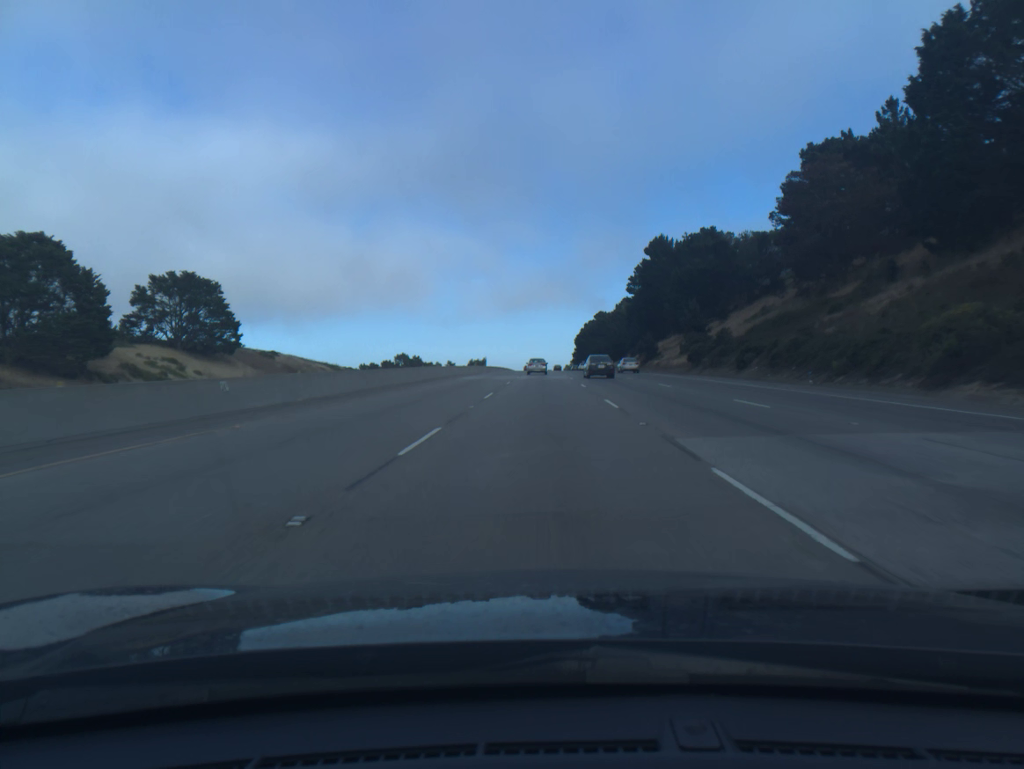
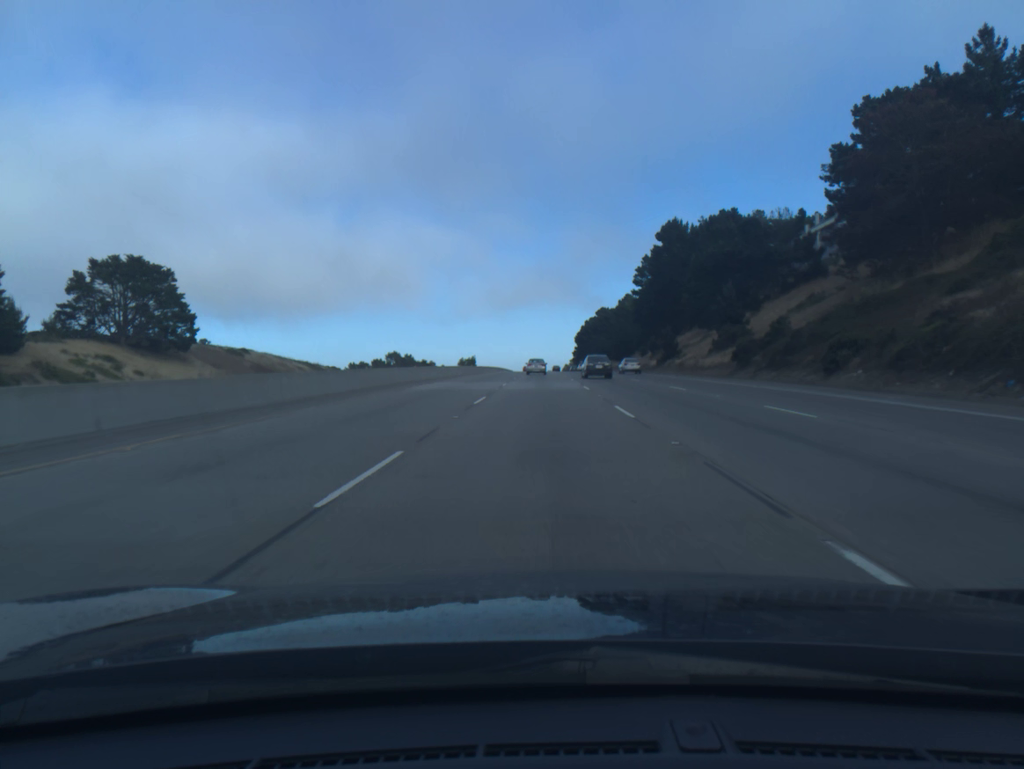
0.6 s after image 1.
(0.0, +18.1) m; 0°
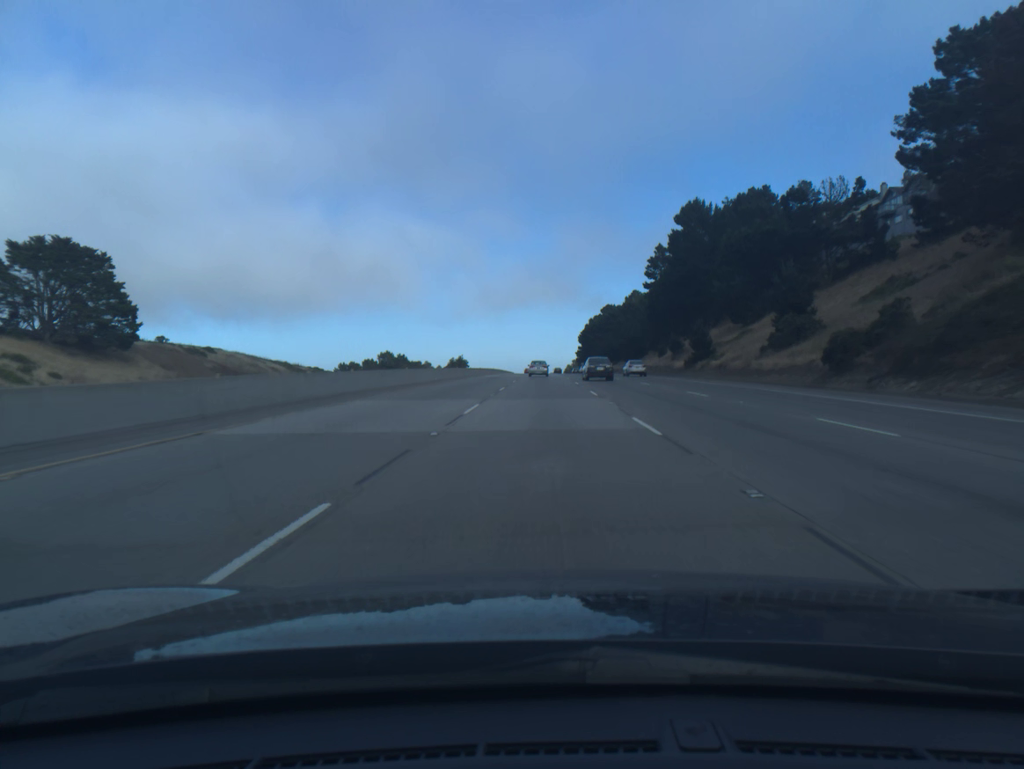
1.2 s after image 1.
(0.0, +18.1) m; 0°
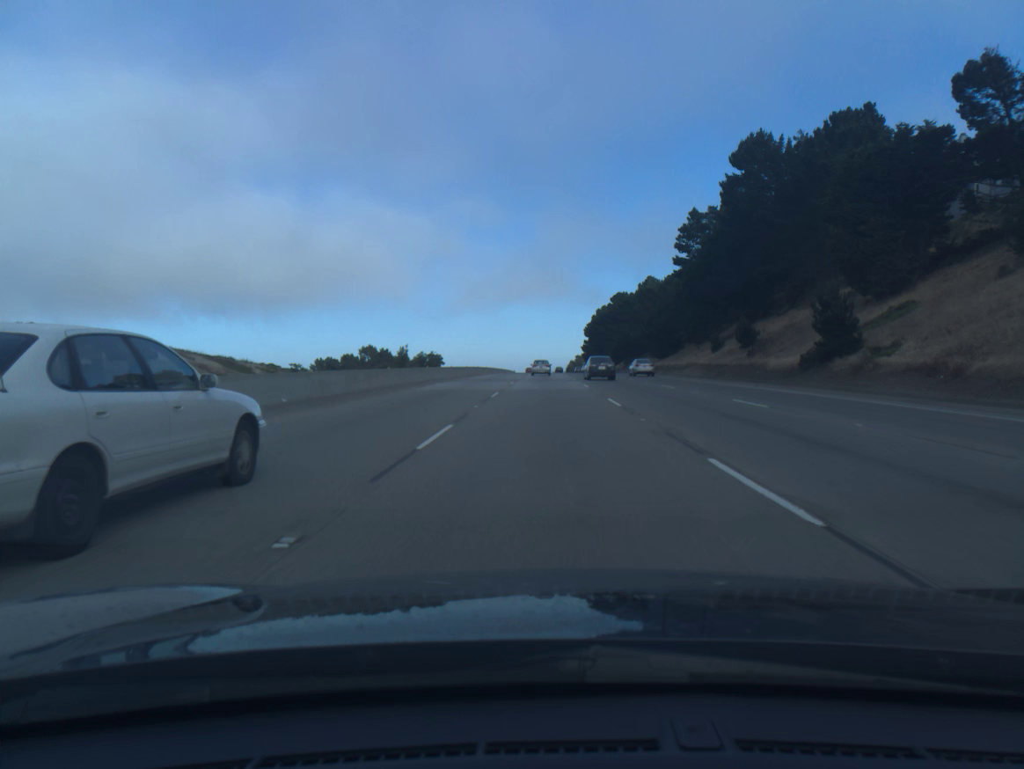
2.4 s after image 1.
(0.0, +36.2) m; 0°
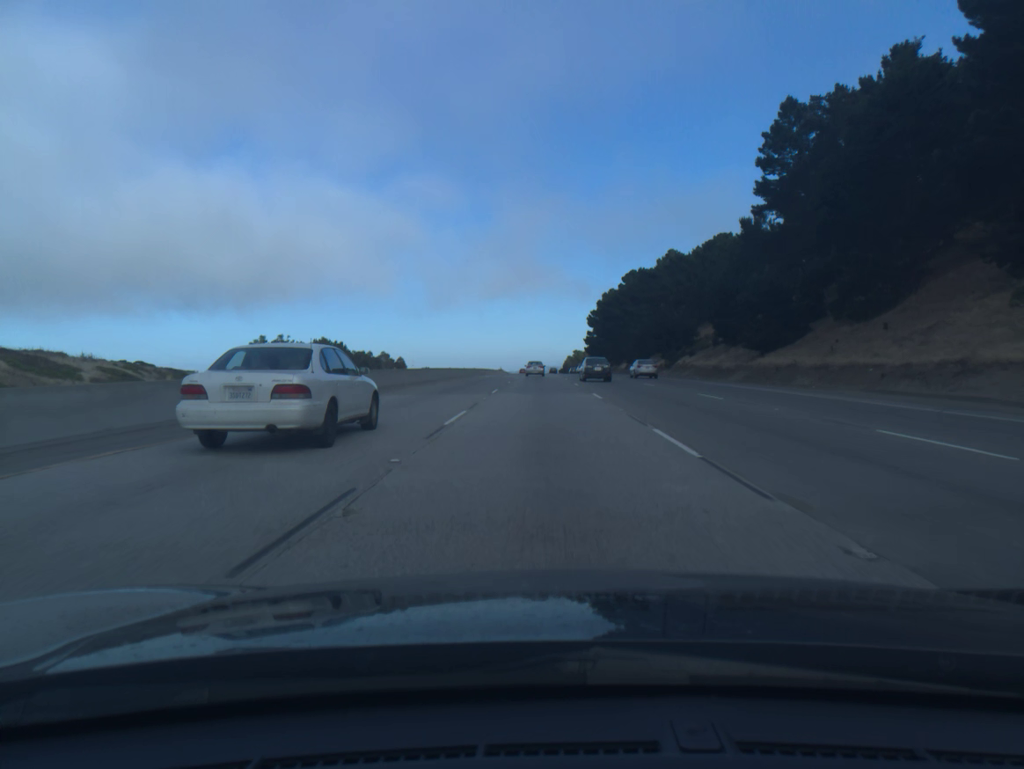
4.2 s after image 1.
(+0.2, +54.5) m; 0°
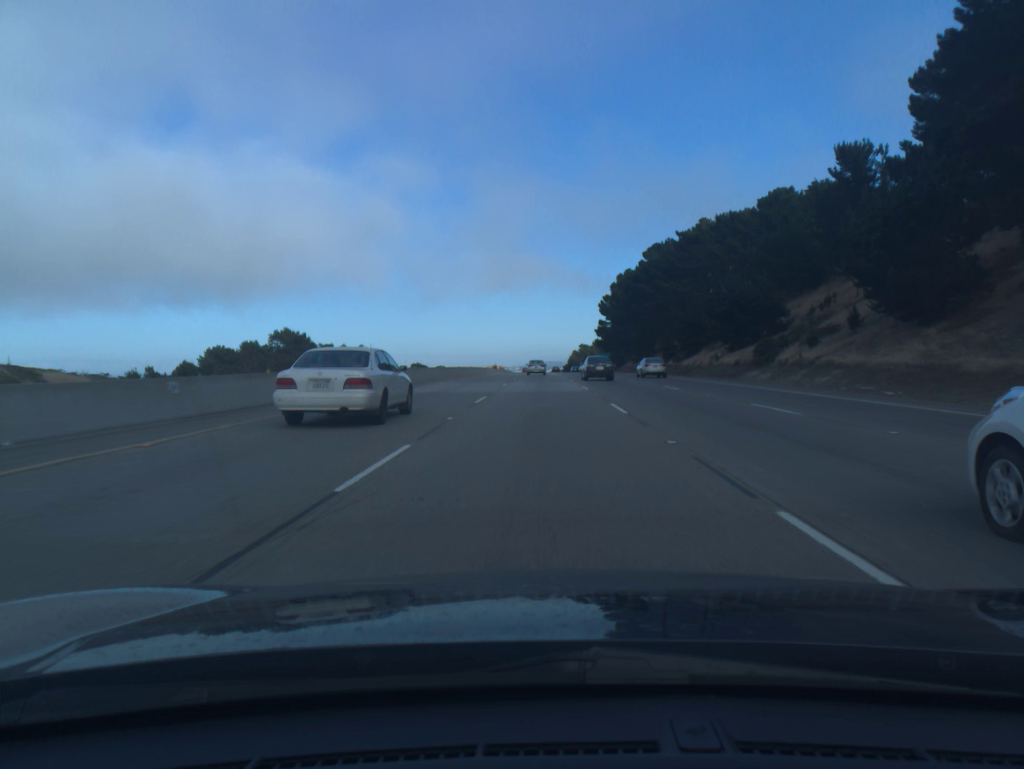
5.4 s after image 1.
(0.0, +36.5) m; 0°
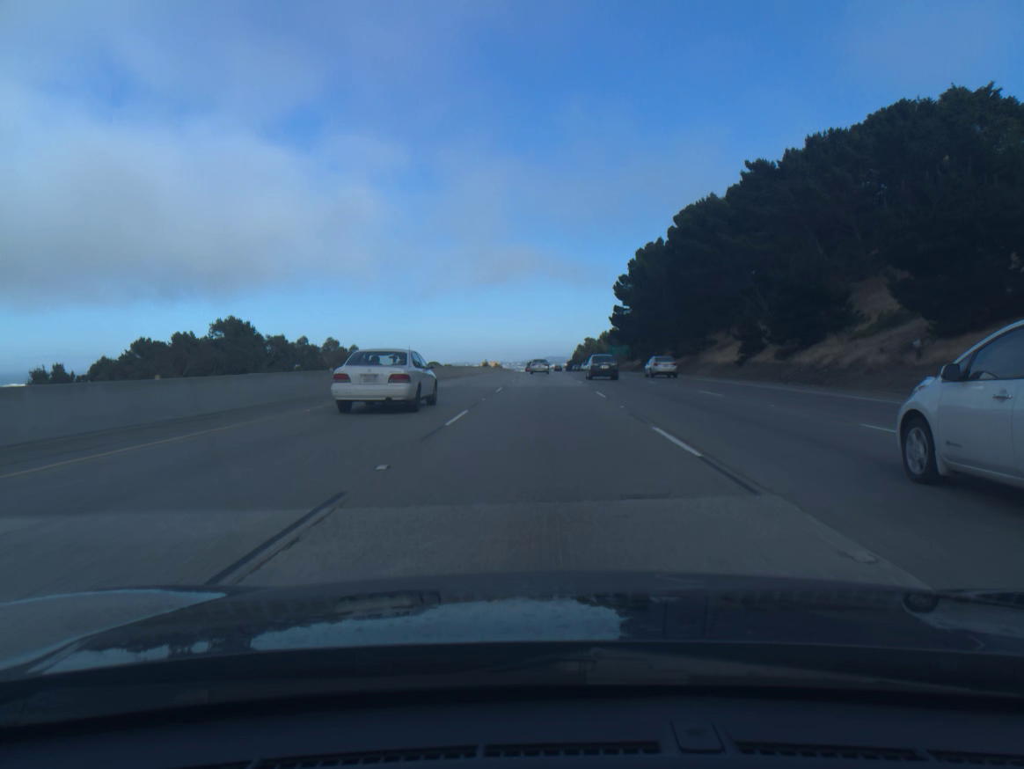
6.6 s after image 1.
(-0.1, +36.6) m; 0°
